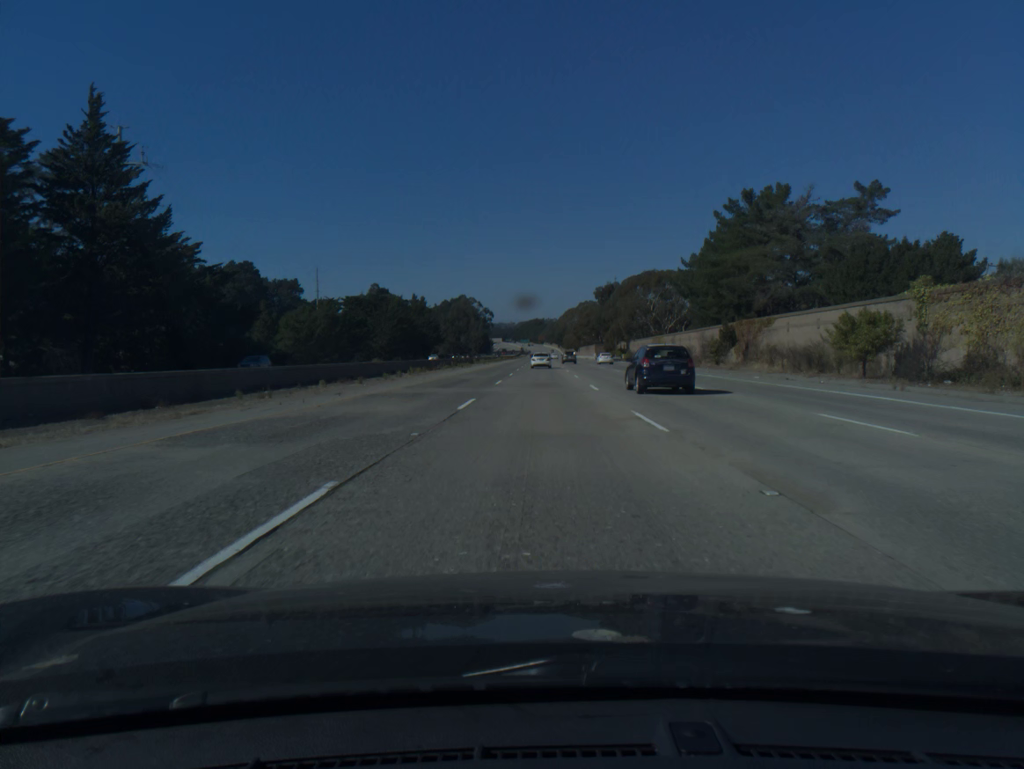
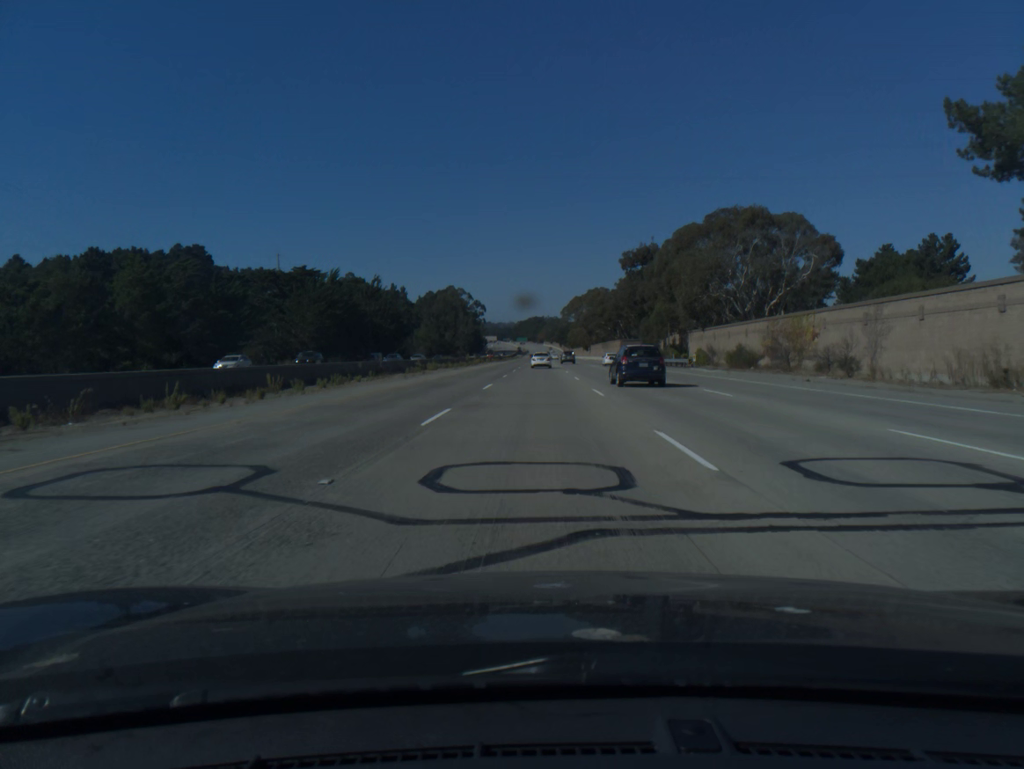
(+0.2, +62.6) m; 0°
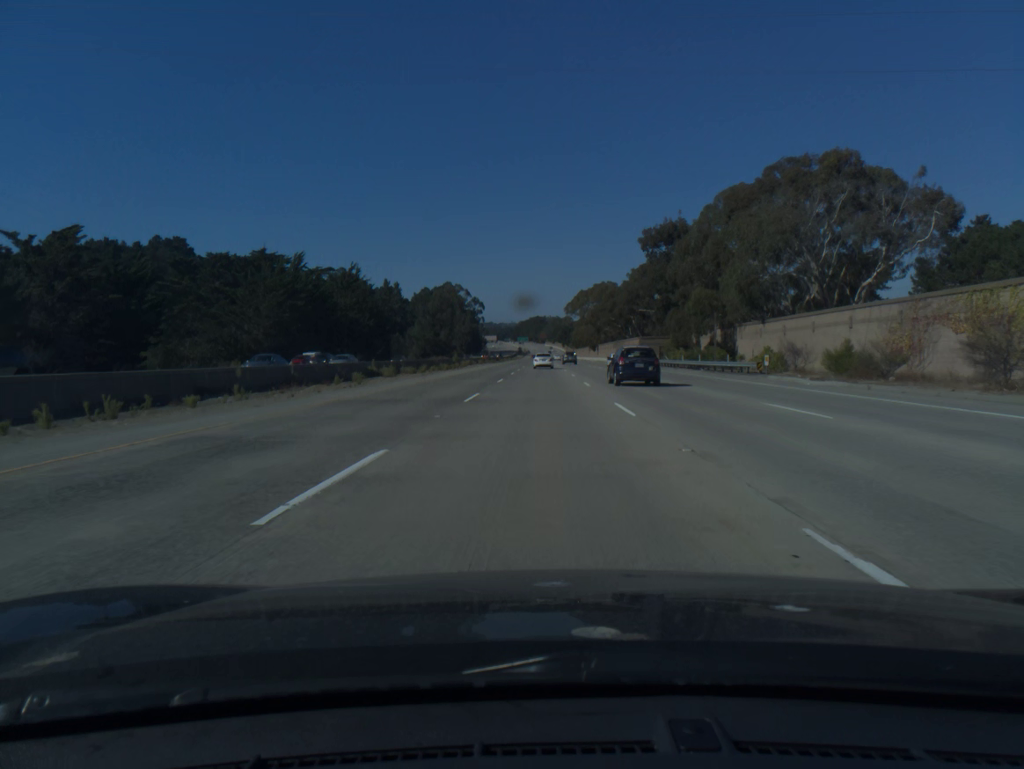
(0.0, +22.0) m; 0°
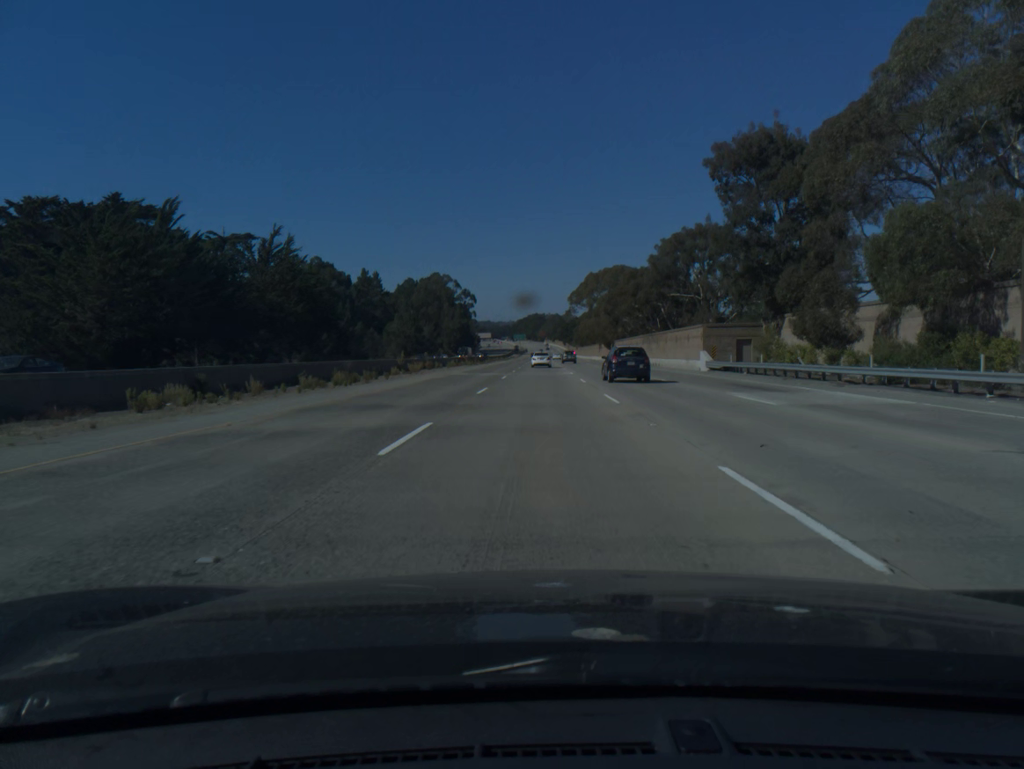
(0.0, +40.5) m; 0°
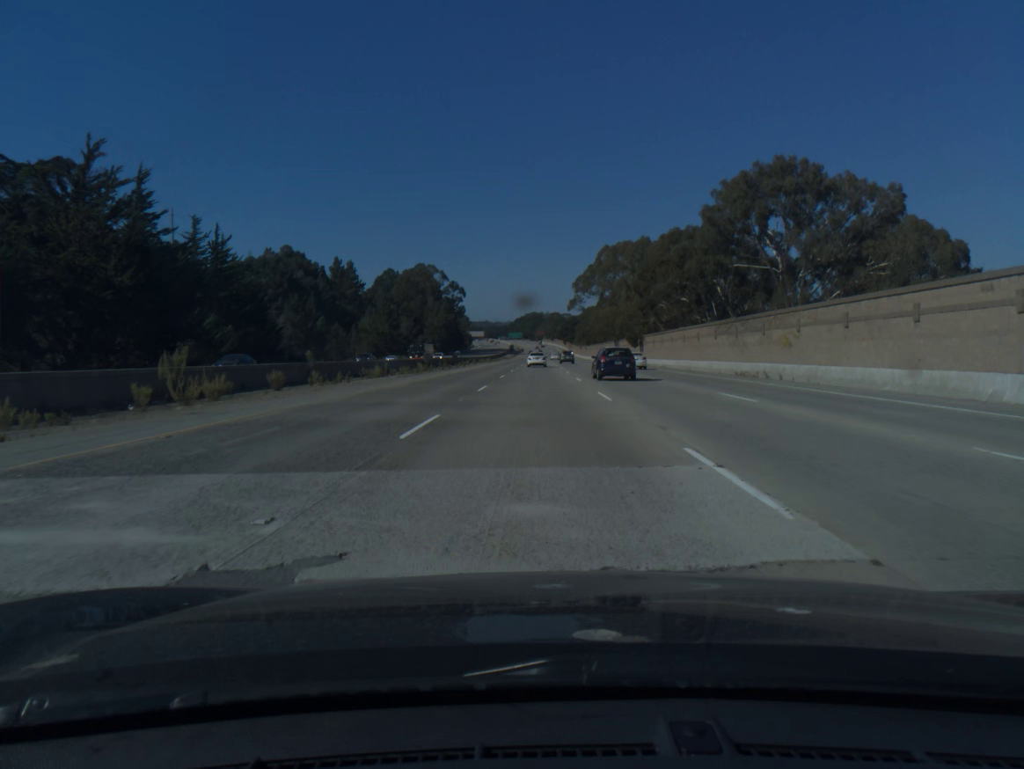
(+0.1, +42.1) m; 0°
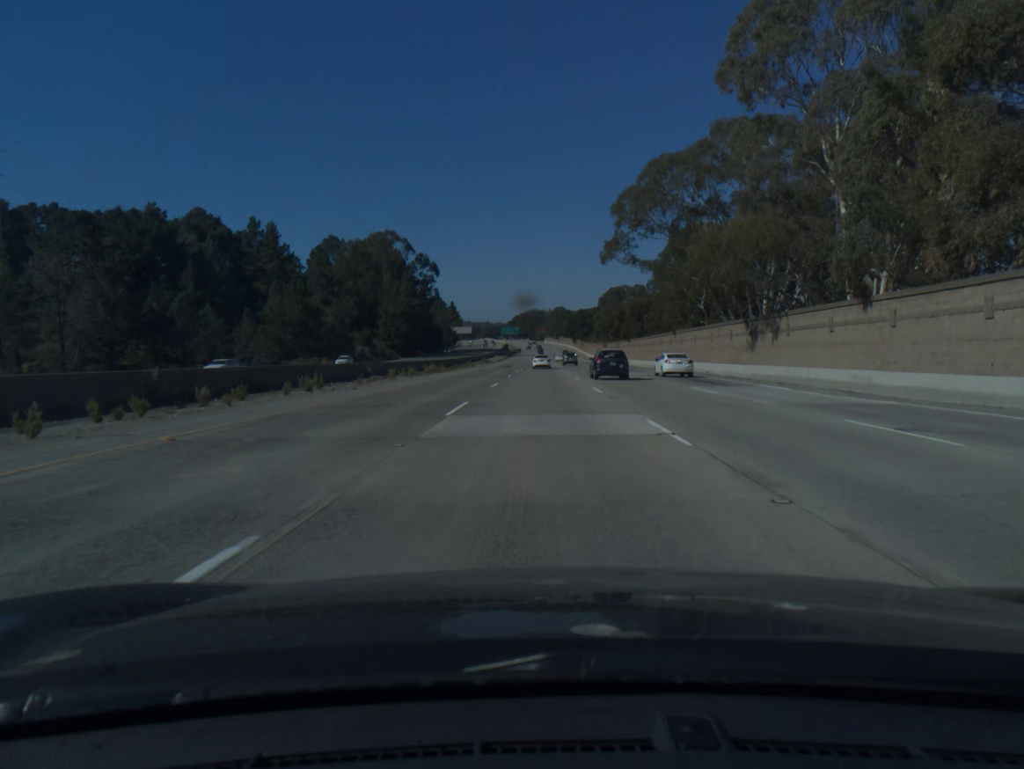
(-0.3, +83.1) m; 0°
